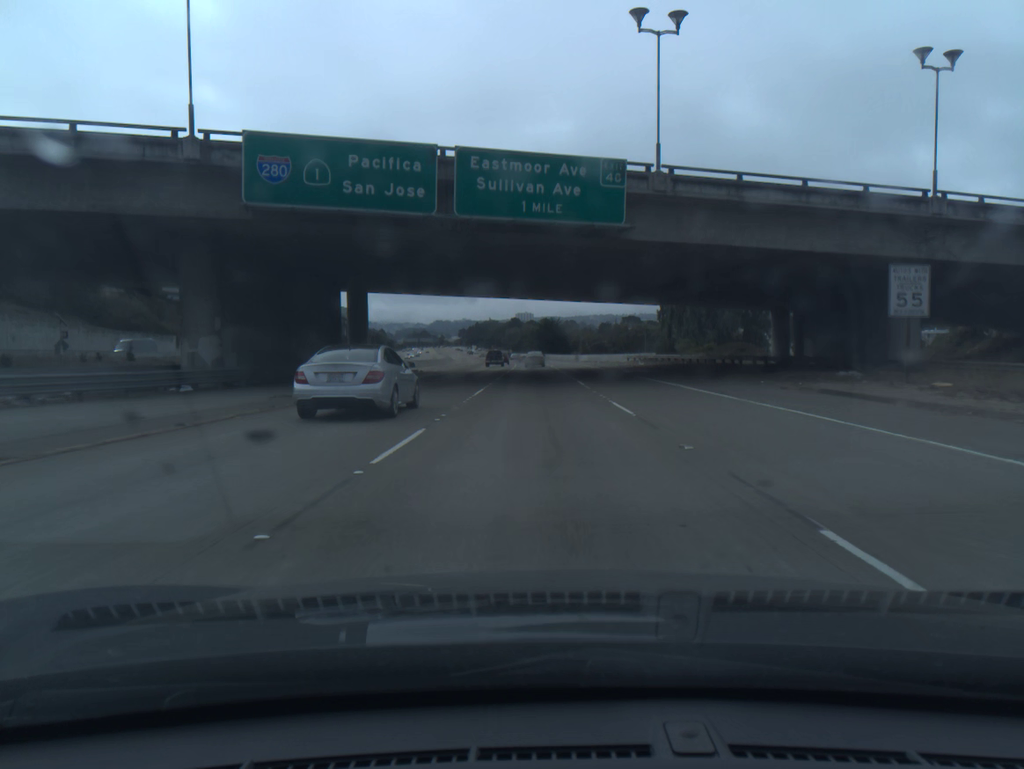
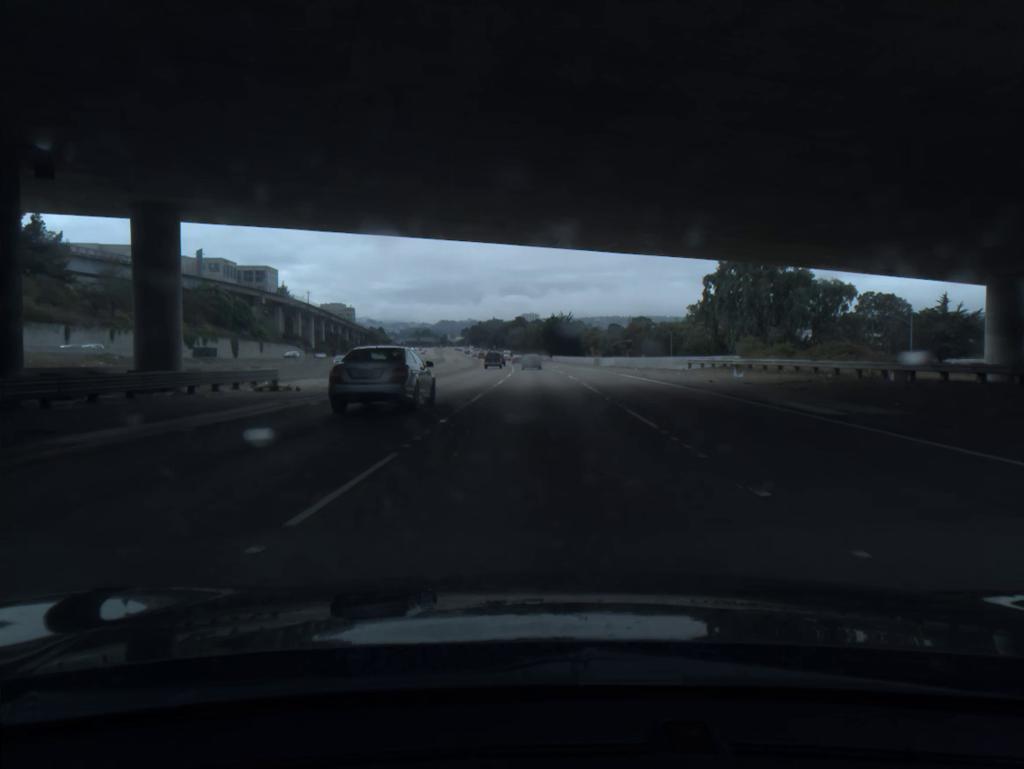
(-0.1, +32.1) m; 0°
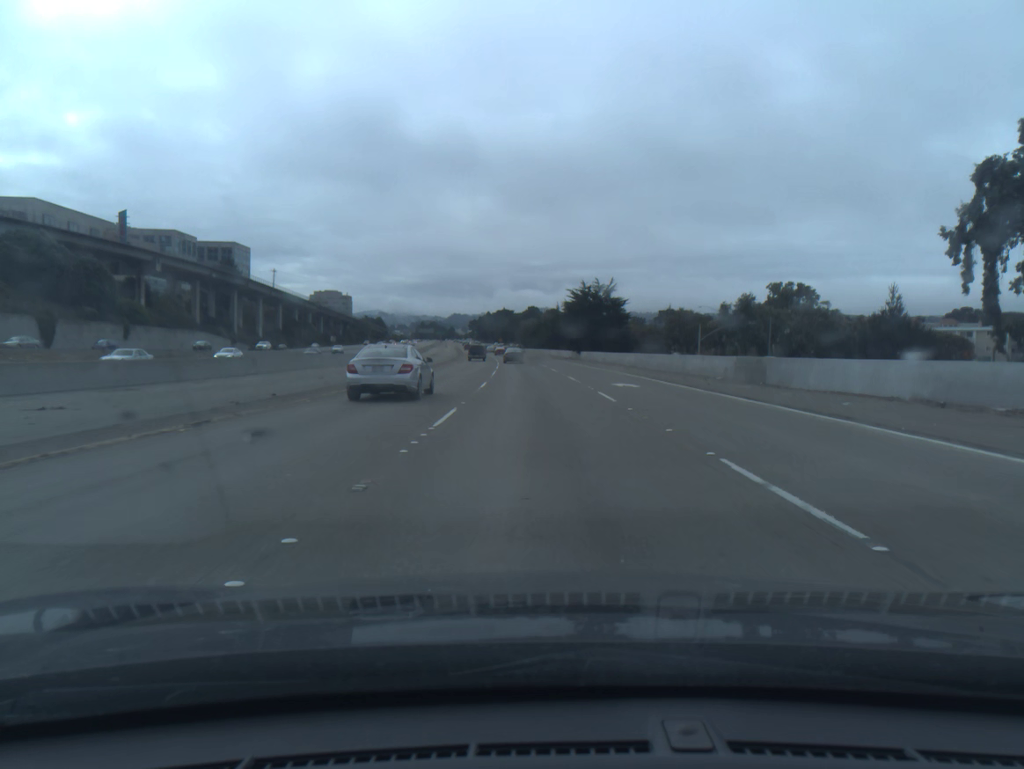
(-0.2, +65.1) m; -1°
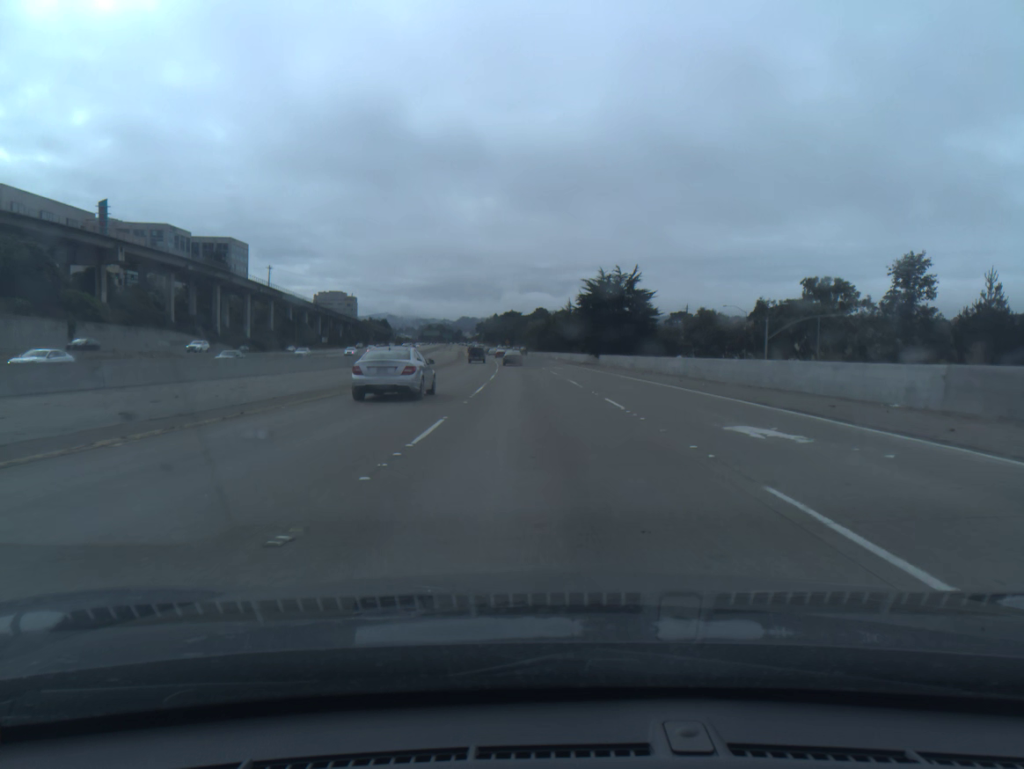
(-0.1, +16.5) m; -1°
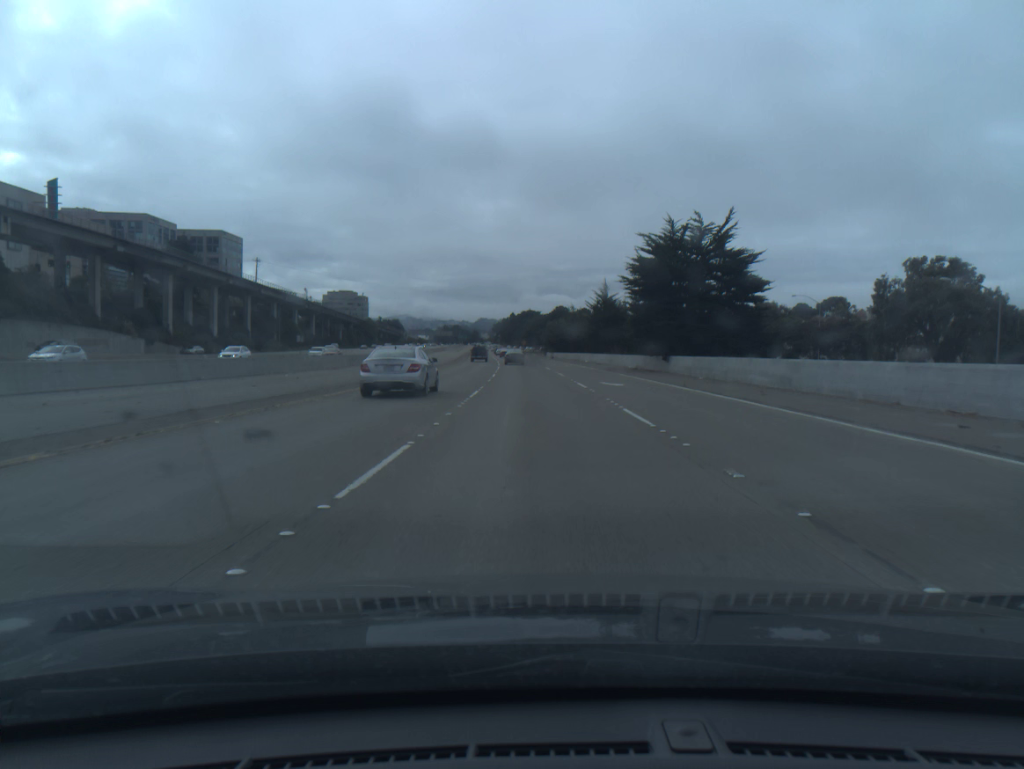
(-0.4, +33.1) m; -1°
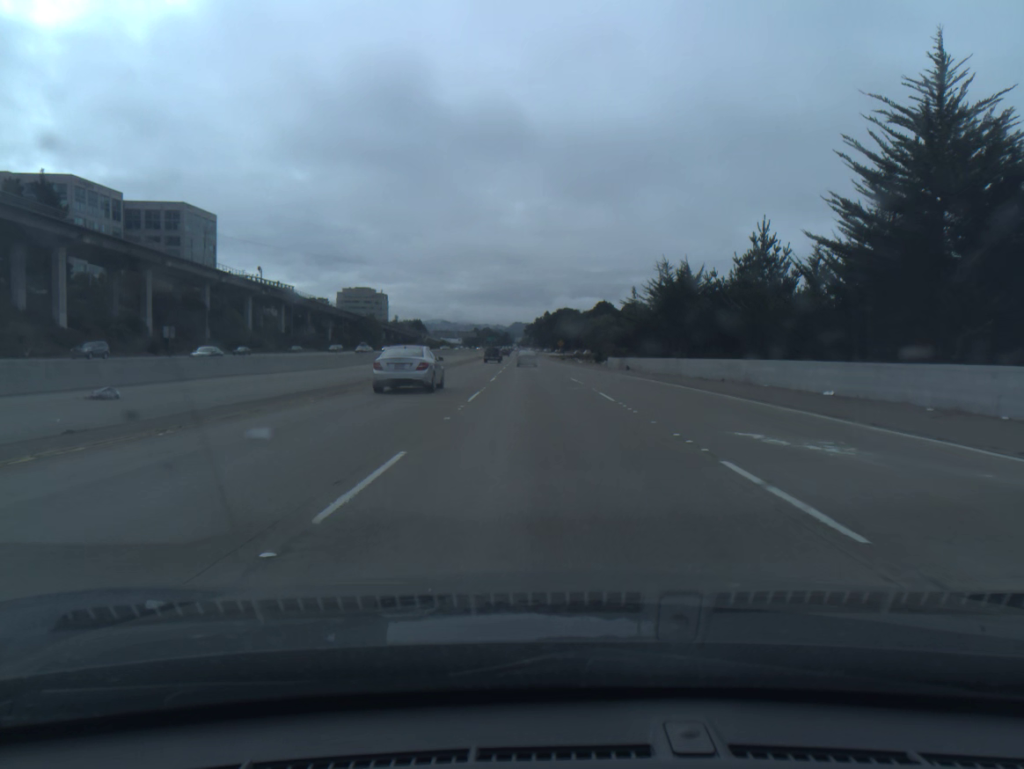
(-1.5, +66.8) m; -3°
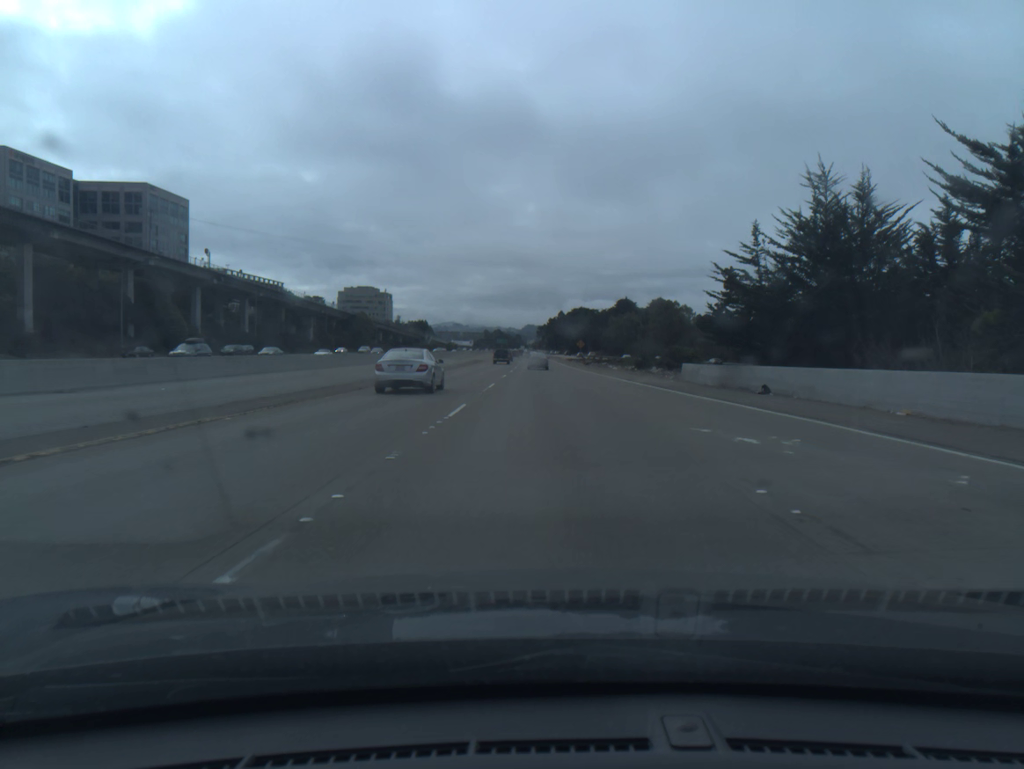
(-0.3, +33.5) m; -1°
